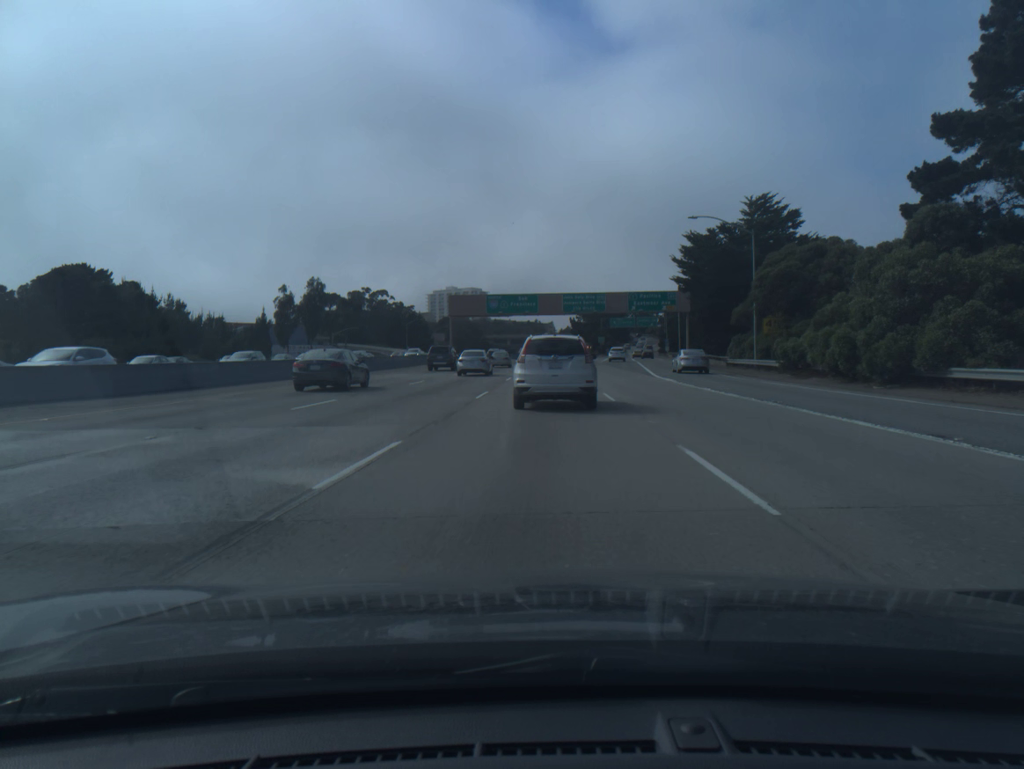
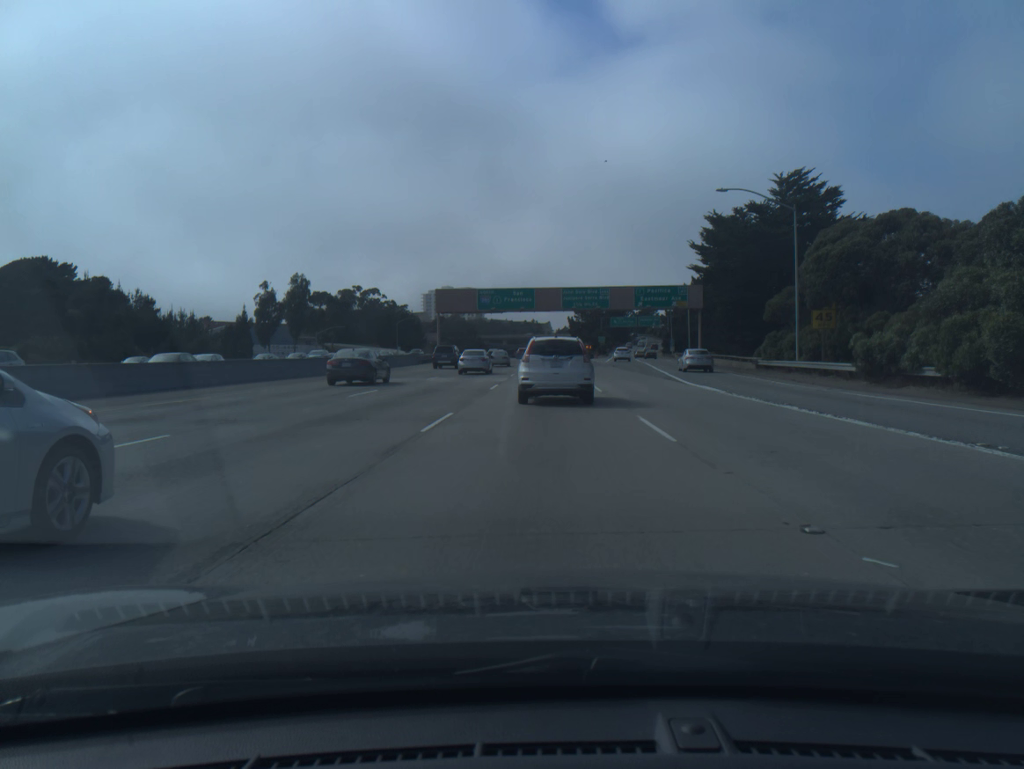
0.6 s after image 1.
(0.0, +9.5) m; 0°
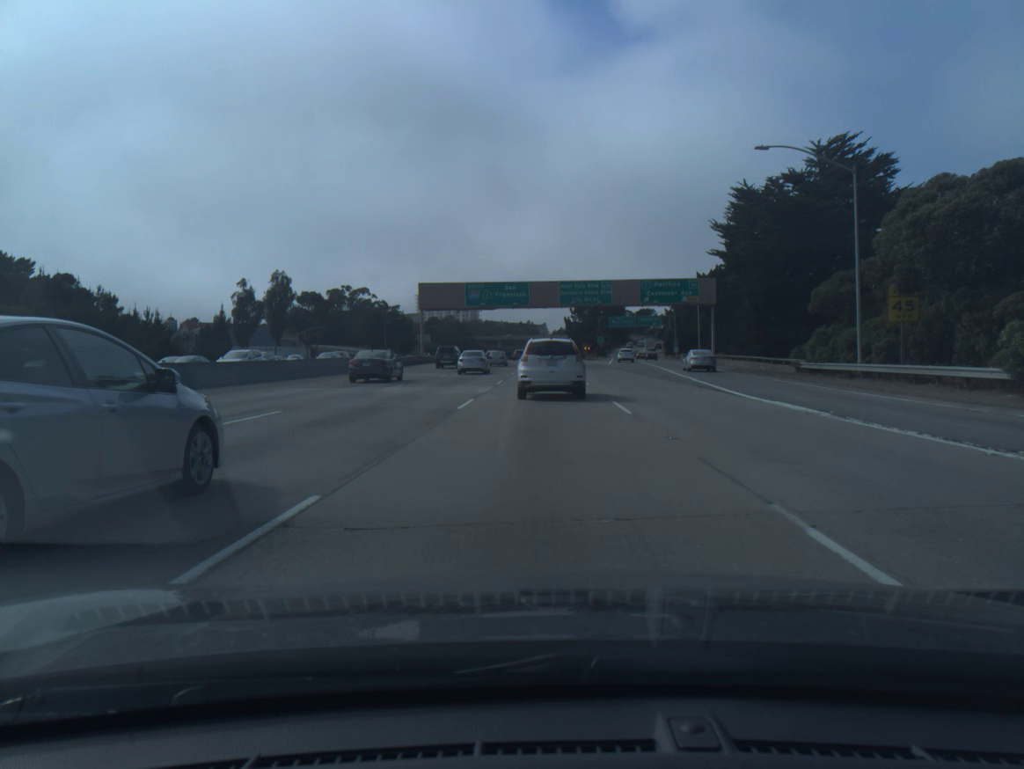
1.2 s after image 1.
(0.0, +9.4) m; 0°
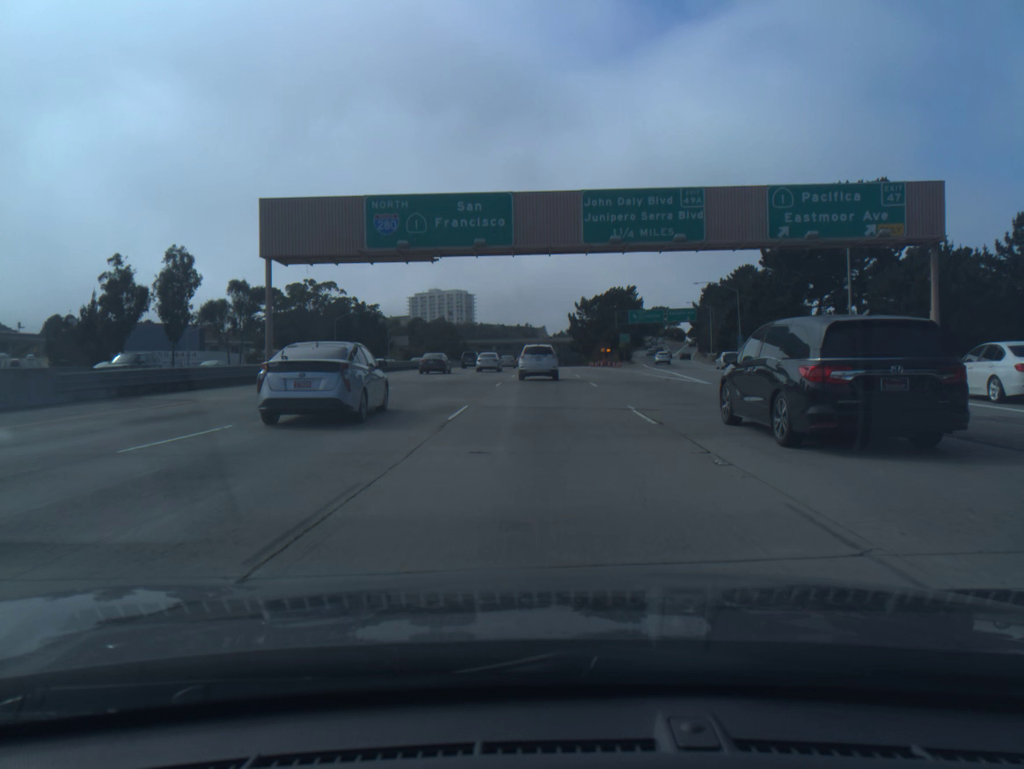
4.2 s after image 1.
(0.0, +46.6) m; 0°
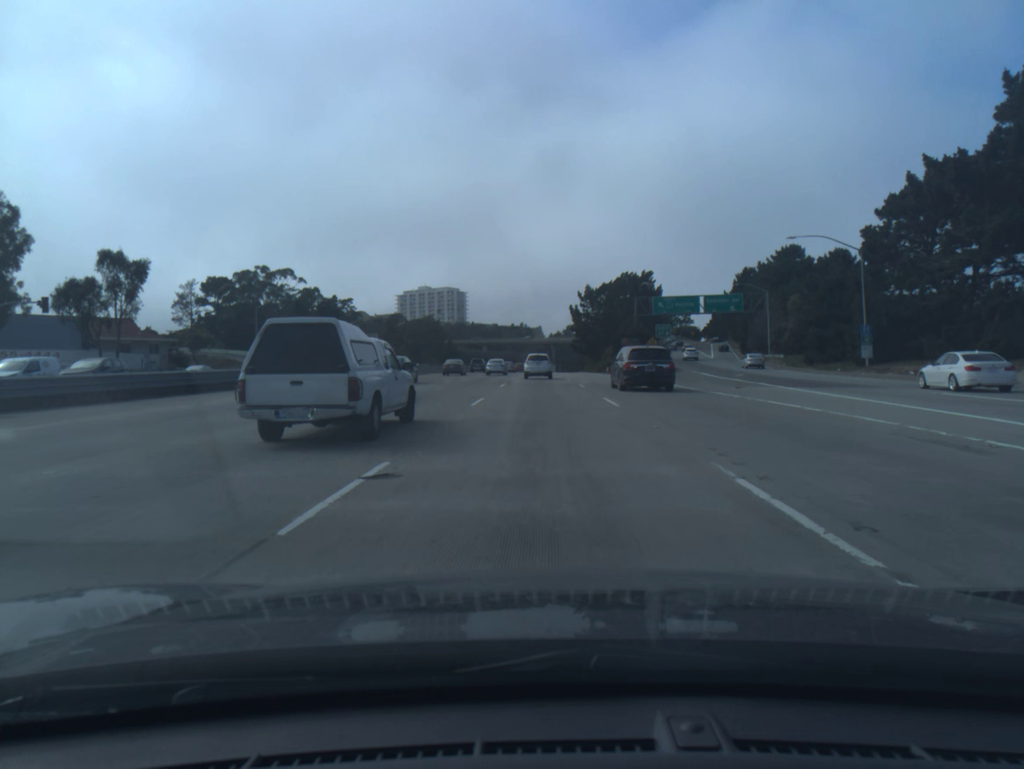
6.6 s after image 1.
(+0.1, +38.4) m; 0°
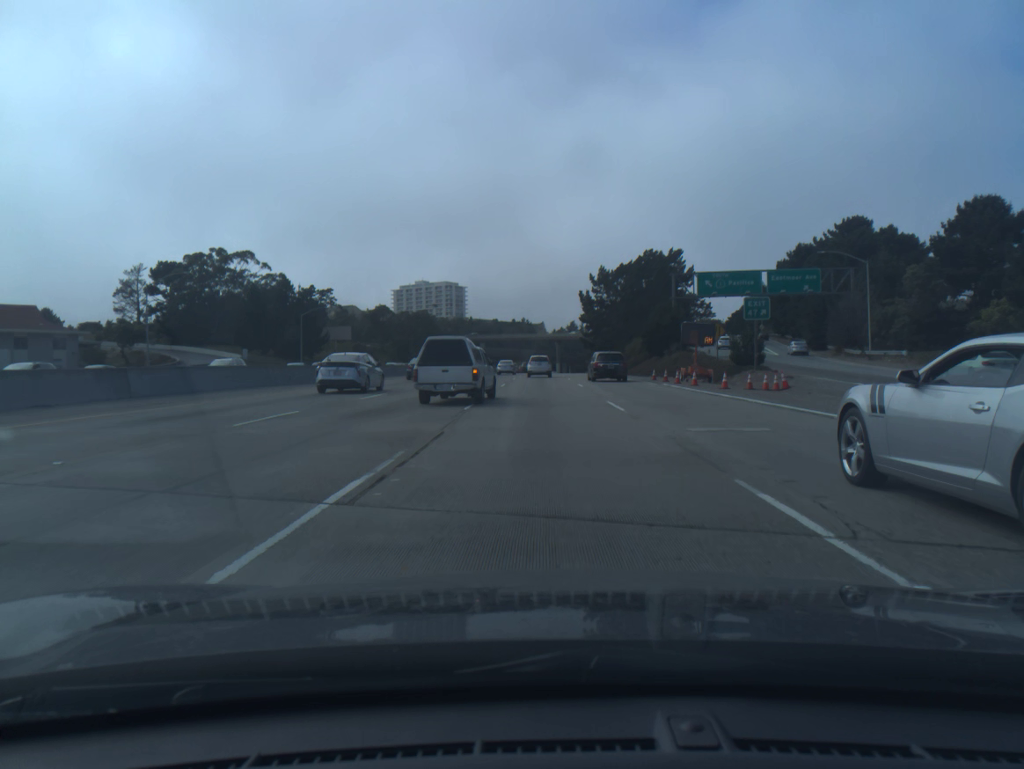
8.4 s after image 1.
(0.0, +30.4) m; 0°
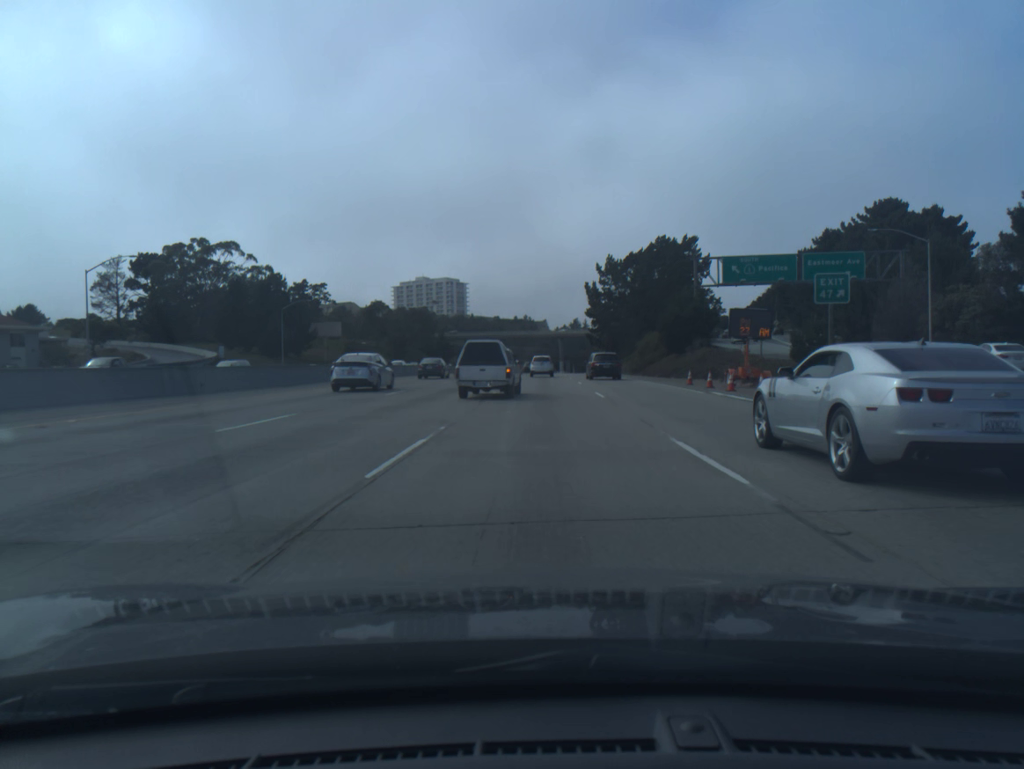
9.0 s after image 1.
(0.0, +10.6) m; 0°
